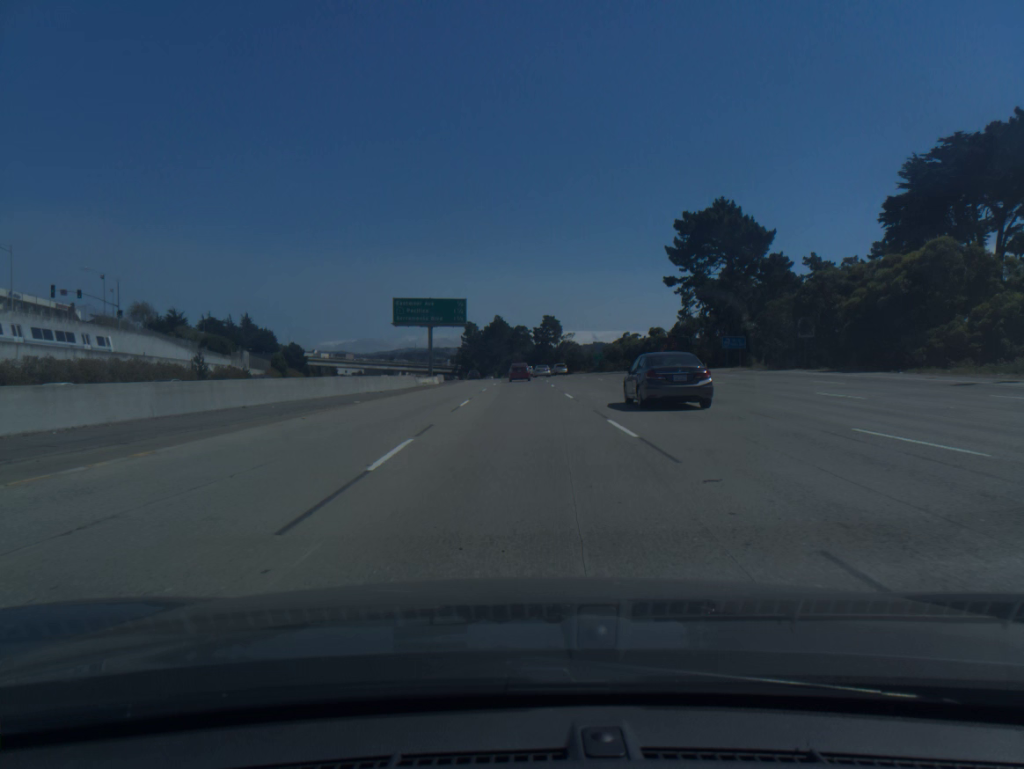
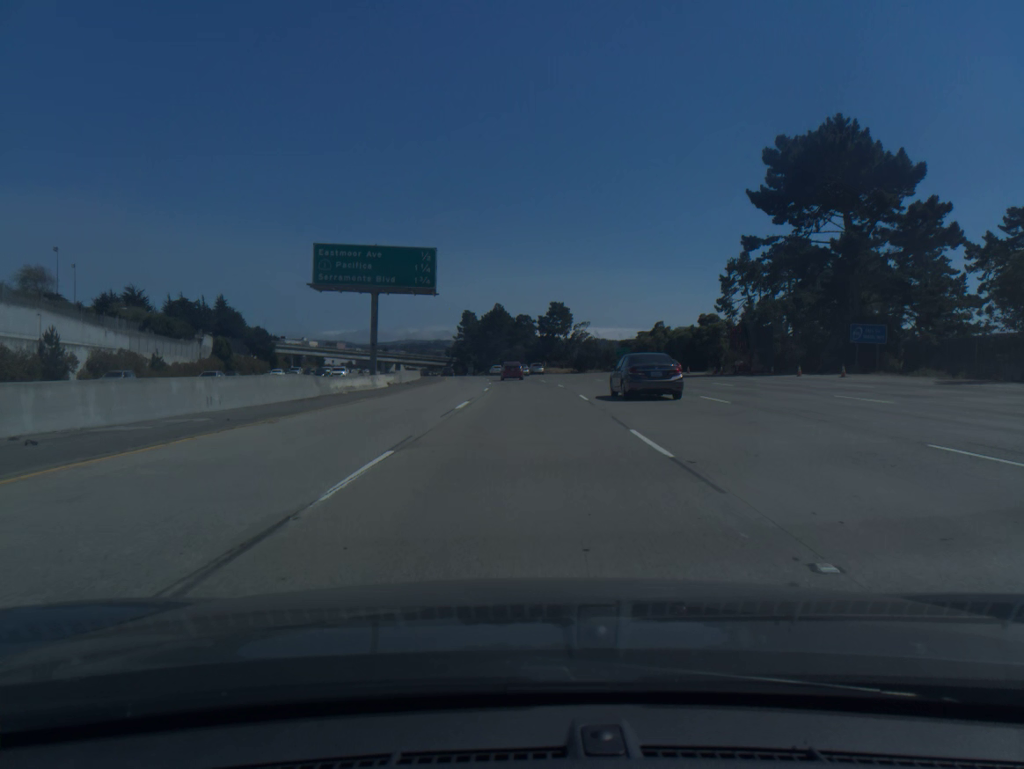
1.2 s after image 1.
(0.0, +31.8) m; 0°
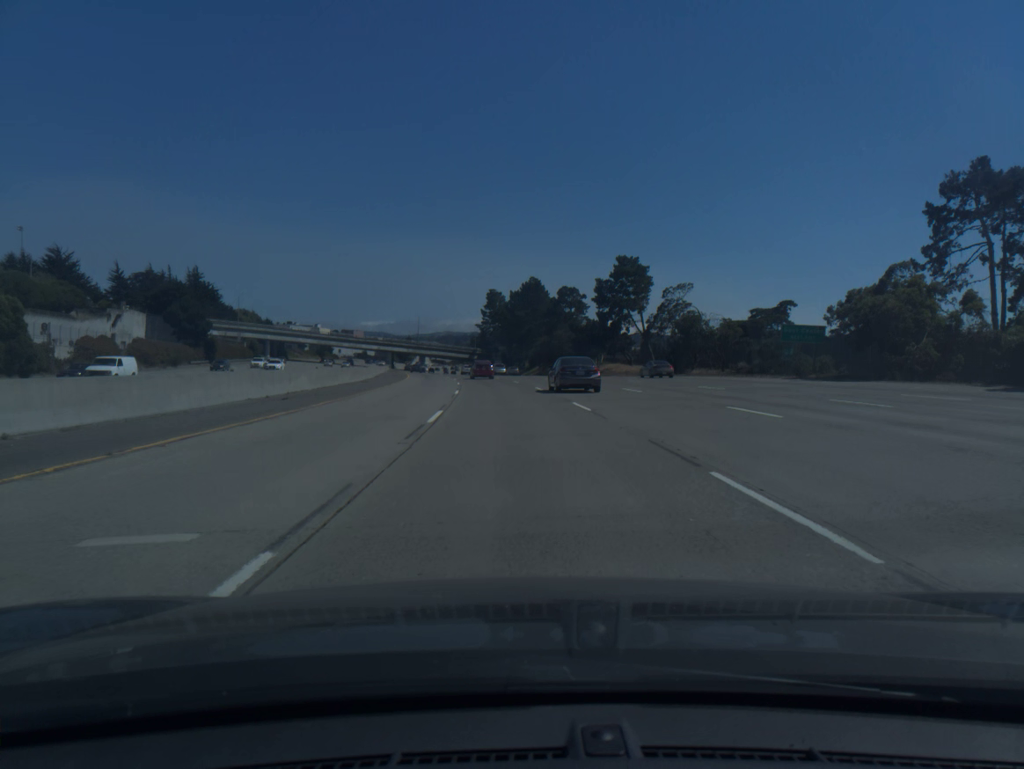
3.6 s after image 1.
(-0.7, +63.4) m; -2°
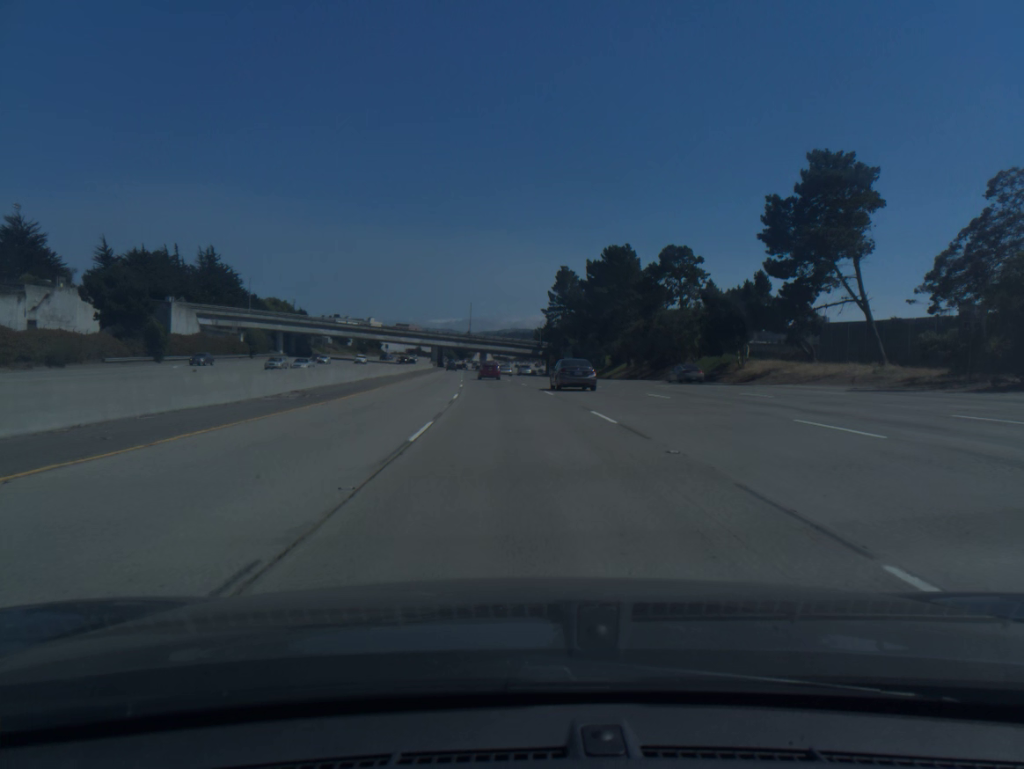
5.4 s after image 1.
(-2.0, +47.7) m; -5°
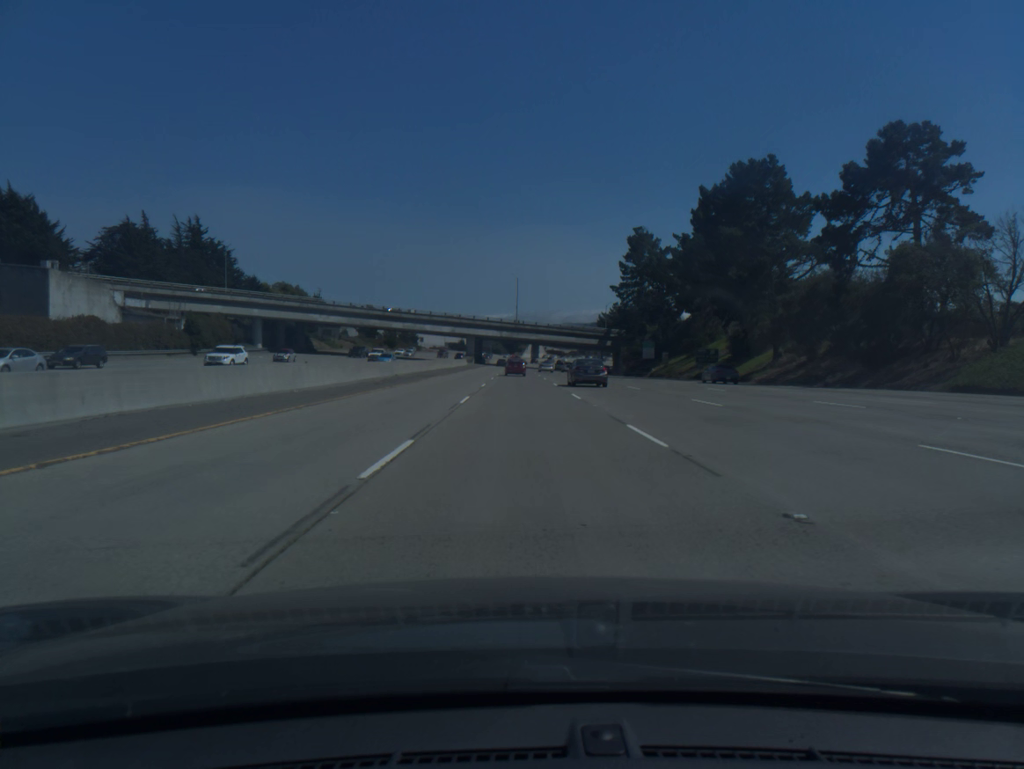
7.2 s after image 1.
(-1.9, +48.1) m; -4°
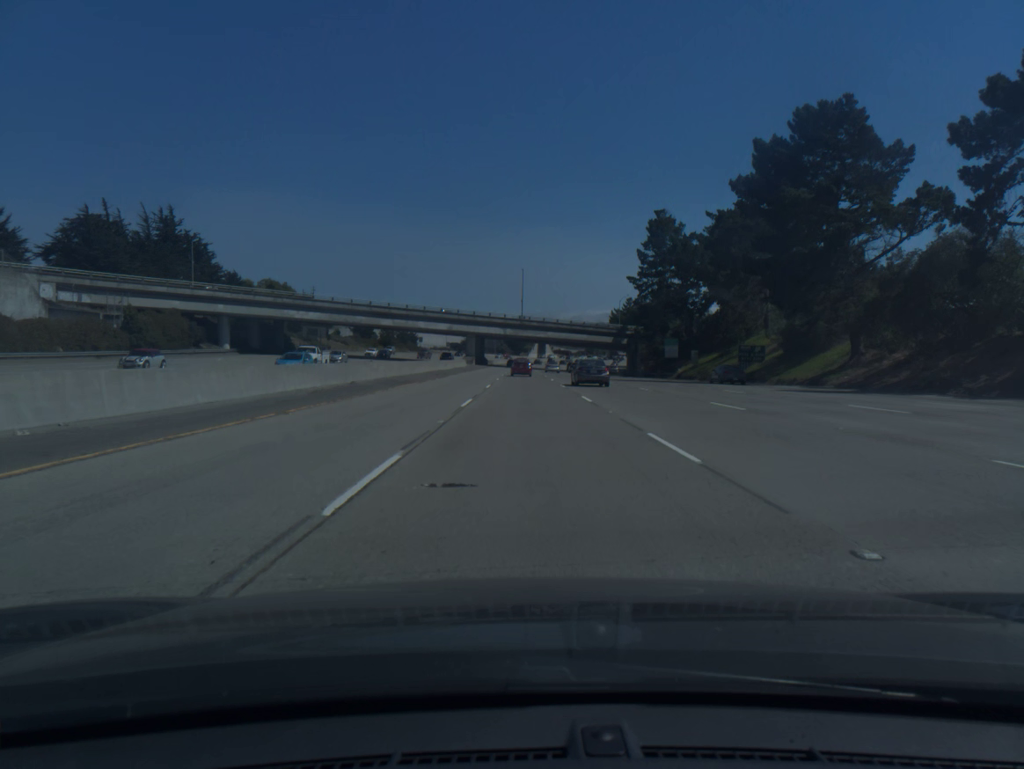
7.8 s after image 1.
(-0.1, +16.2) m; 0°
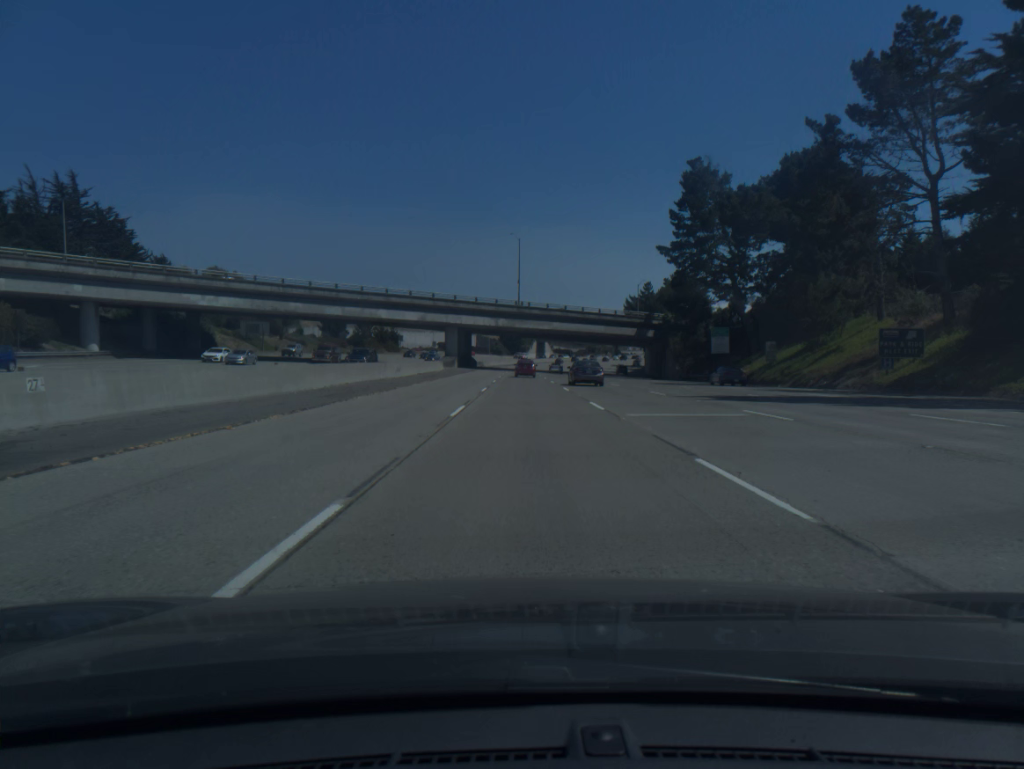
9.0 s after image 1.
(0.0, +32.6) m; 0°
